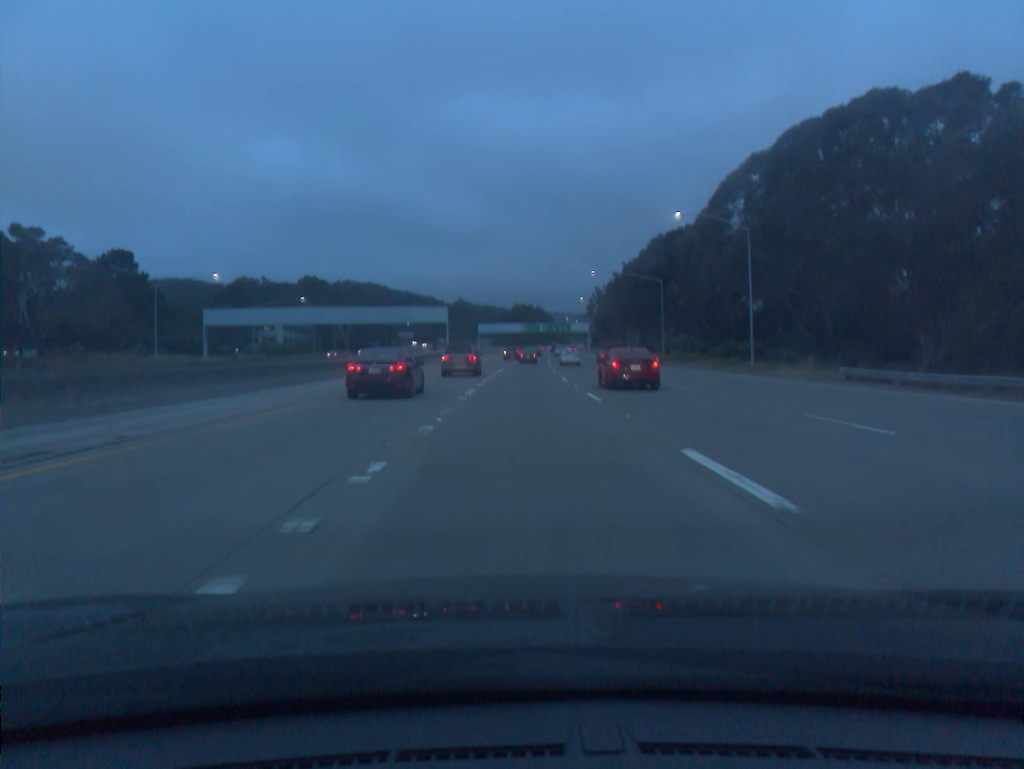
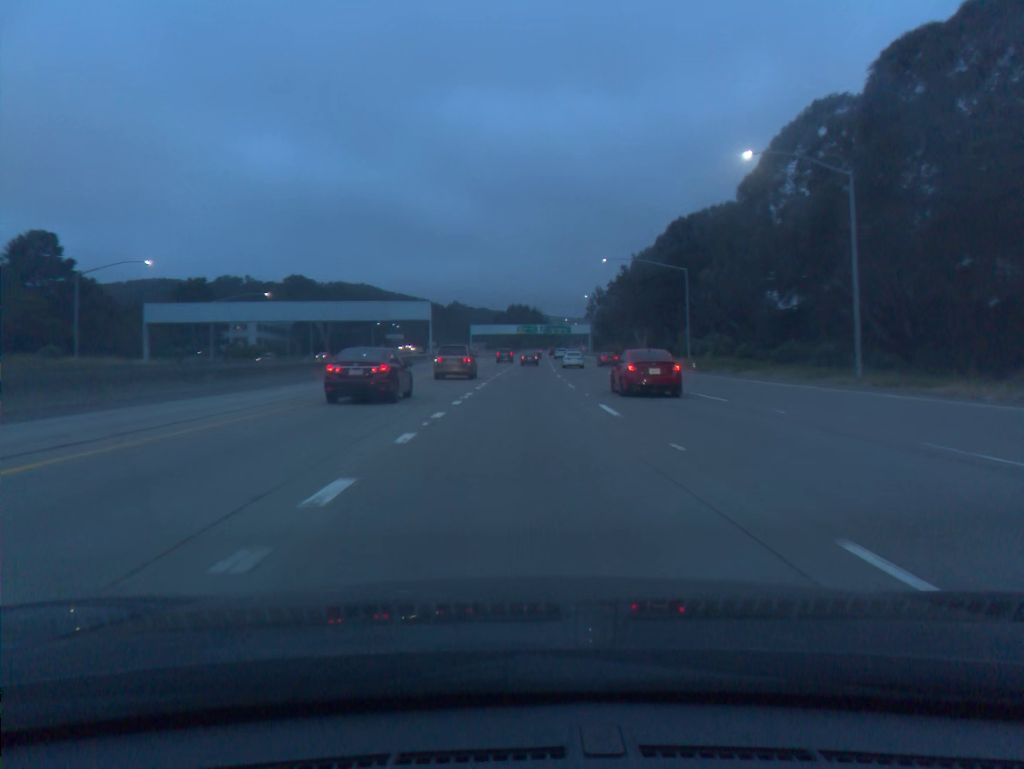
(0.0, +19.4) m; 0°
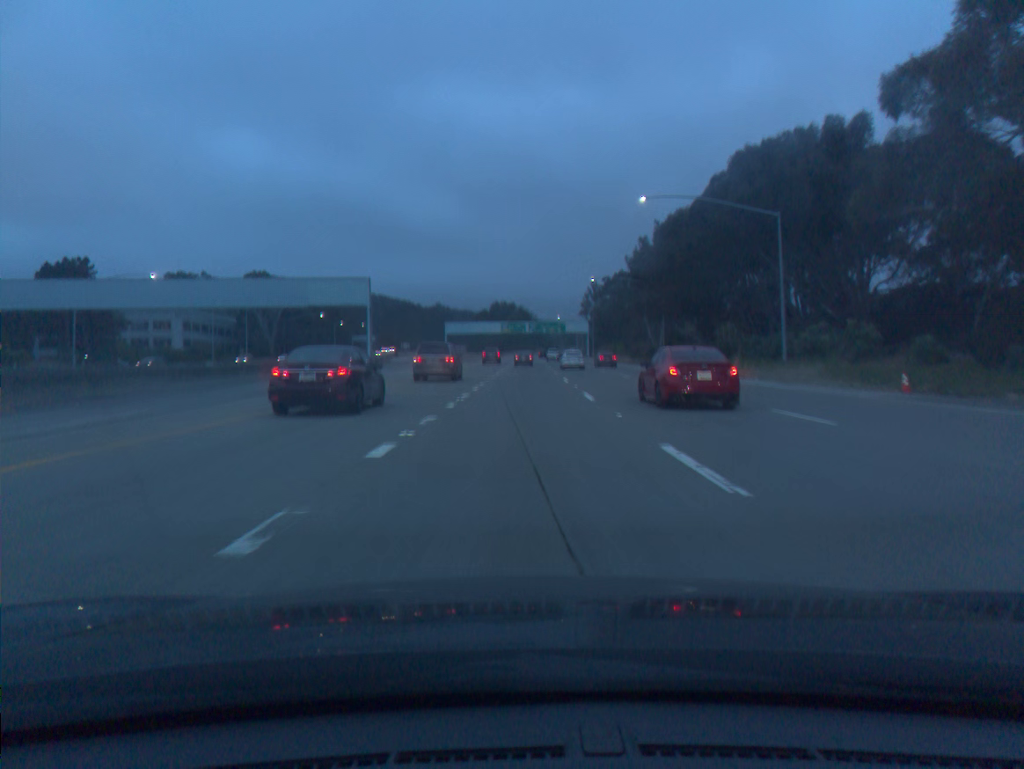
(+0.3, +38.0) m; +1°
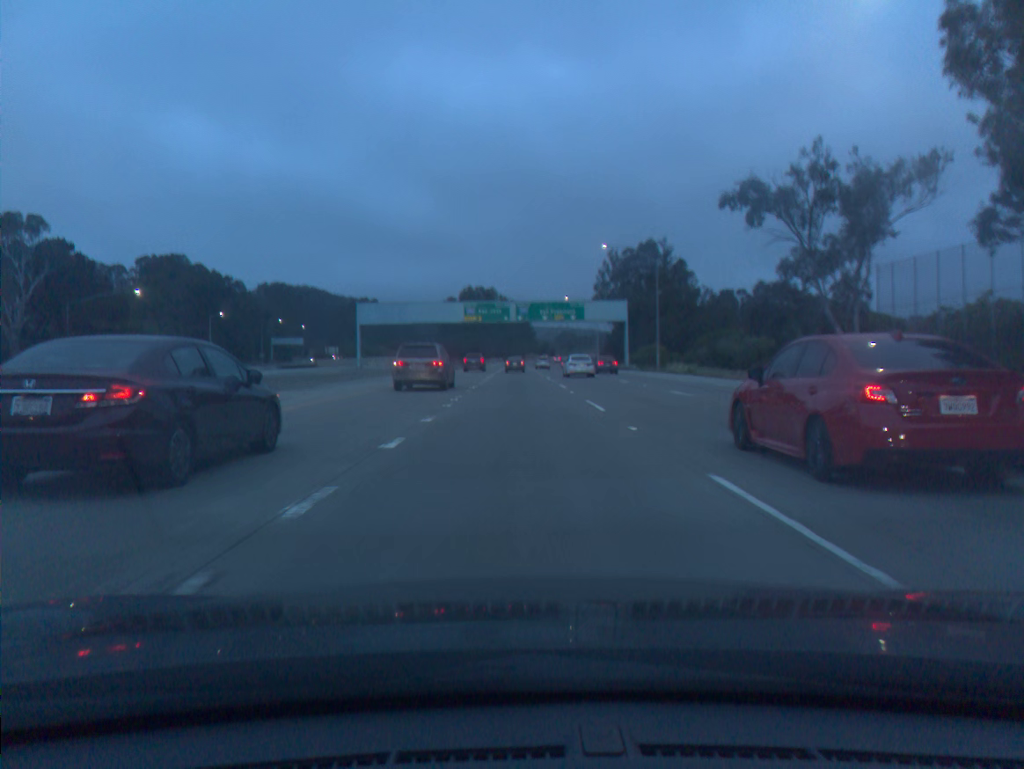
(+1.0, +90.0) m; +1°
